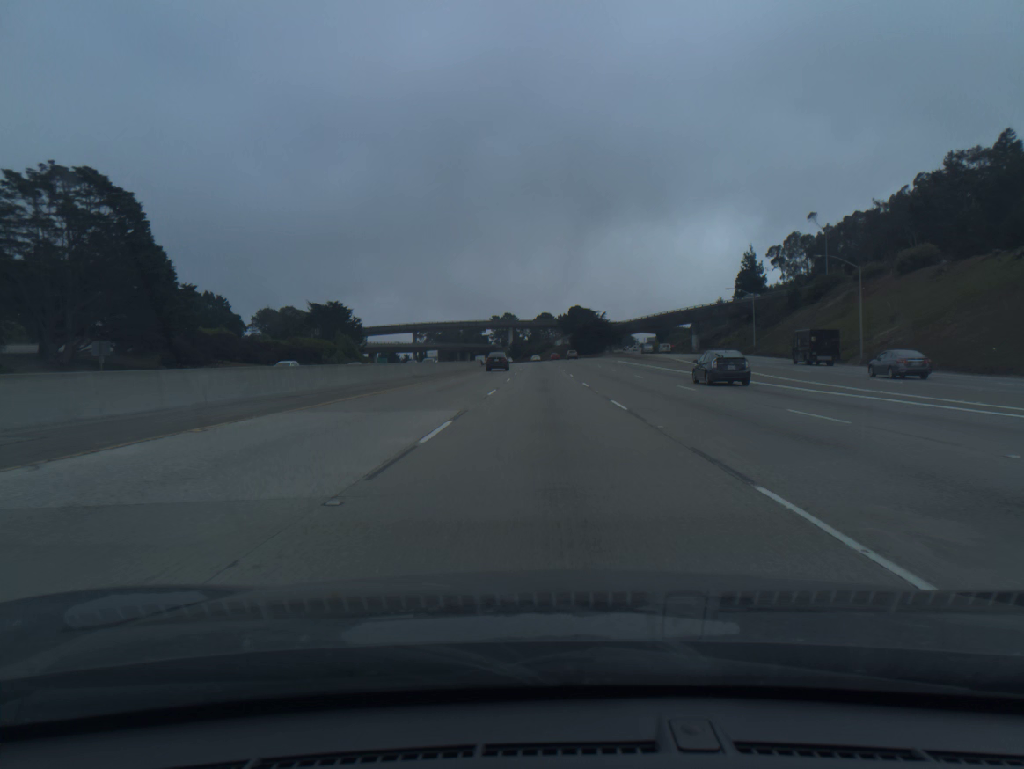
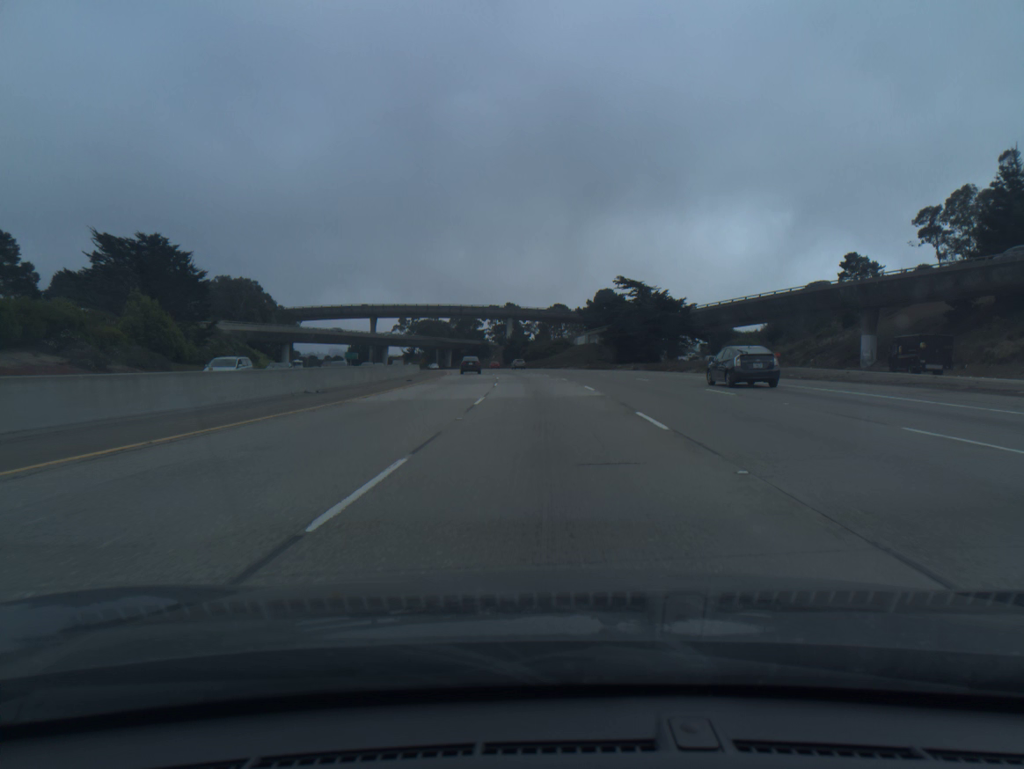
(-0.3, +93.1) m; -1°
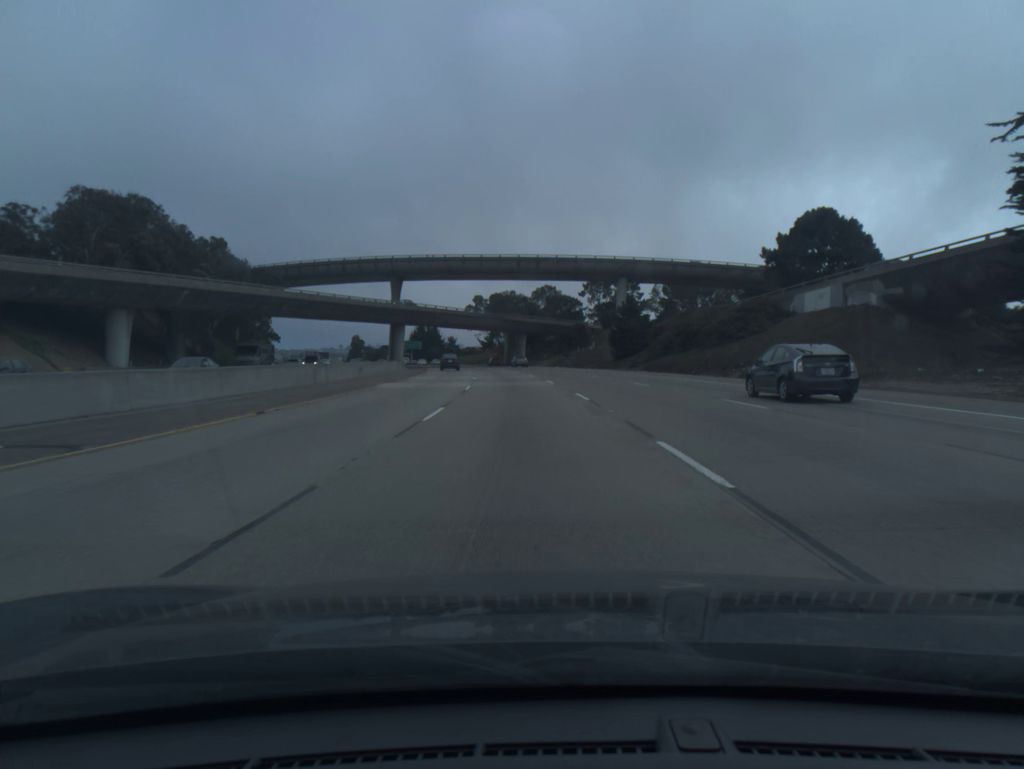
(-4.6, +92.8) m; -7°
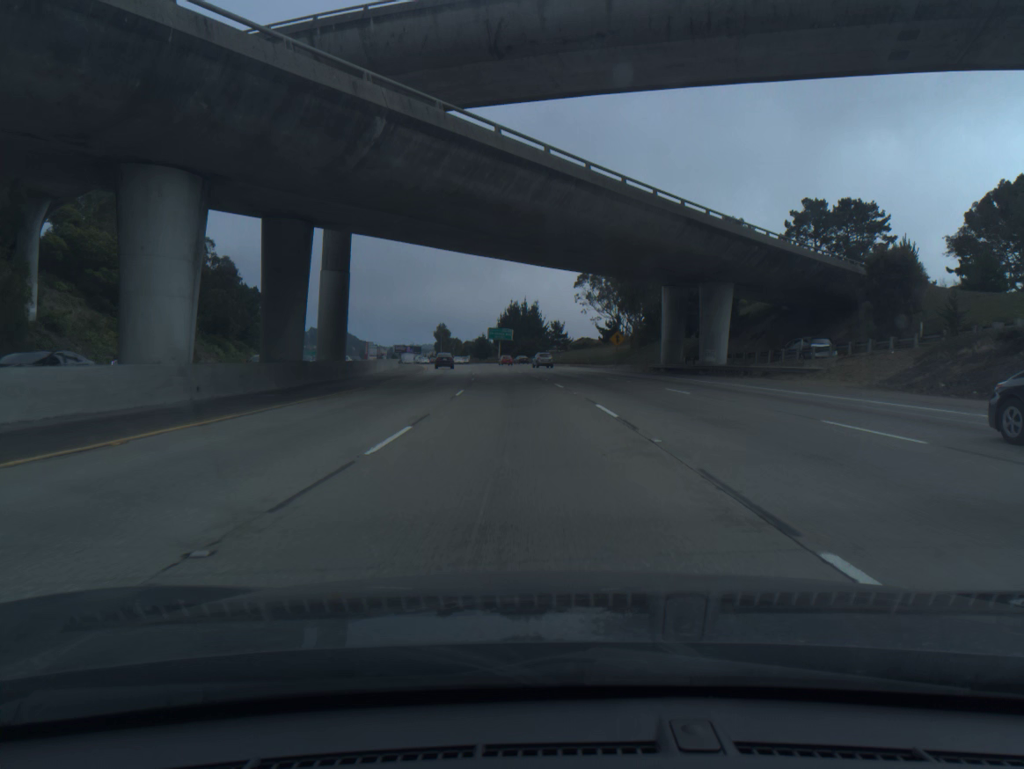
(-7.2, +93.3) m; -9°
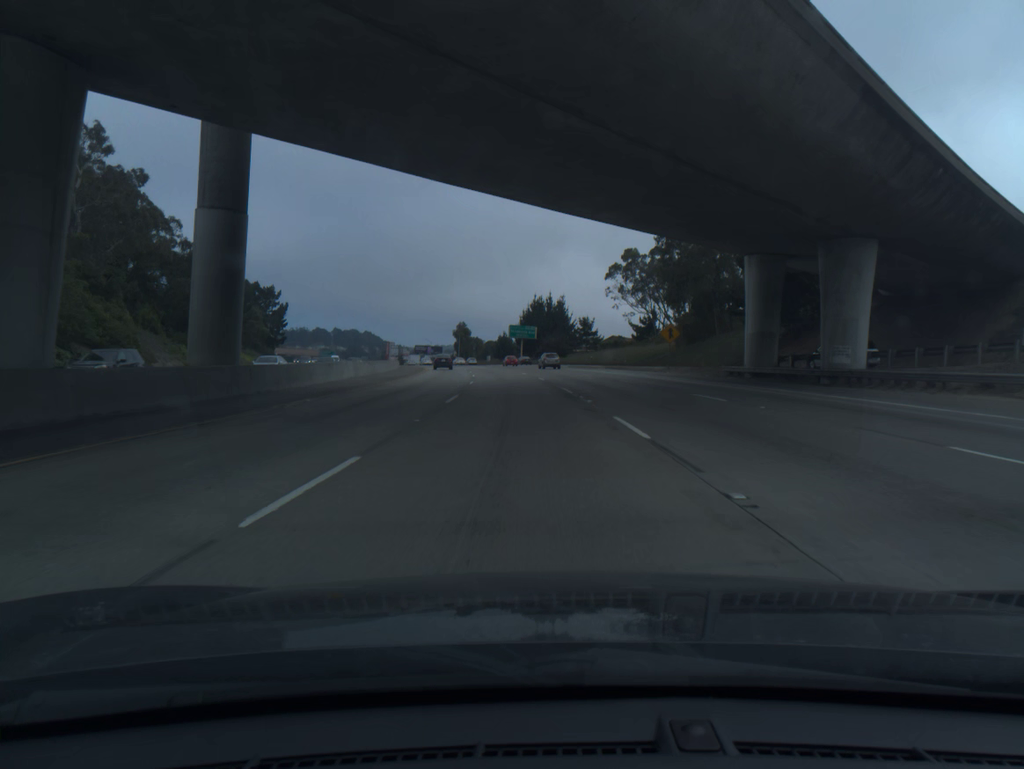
(-0.3, +18.8) m; -2°
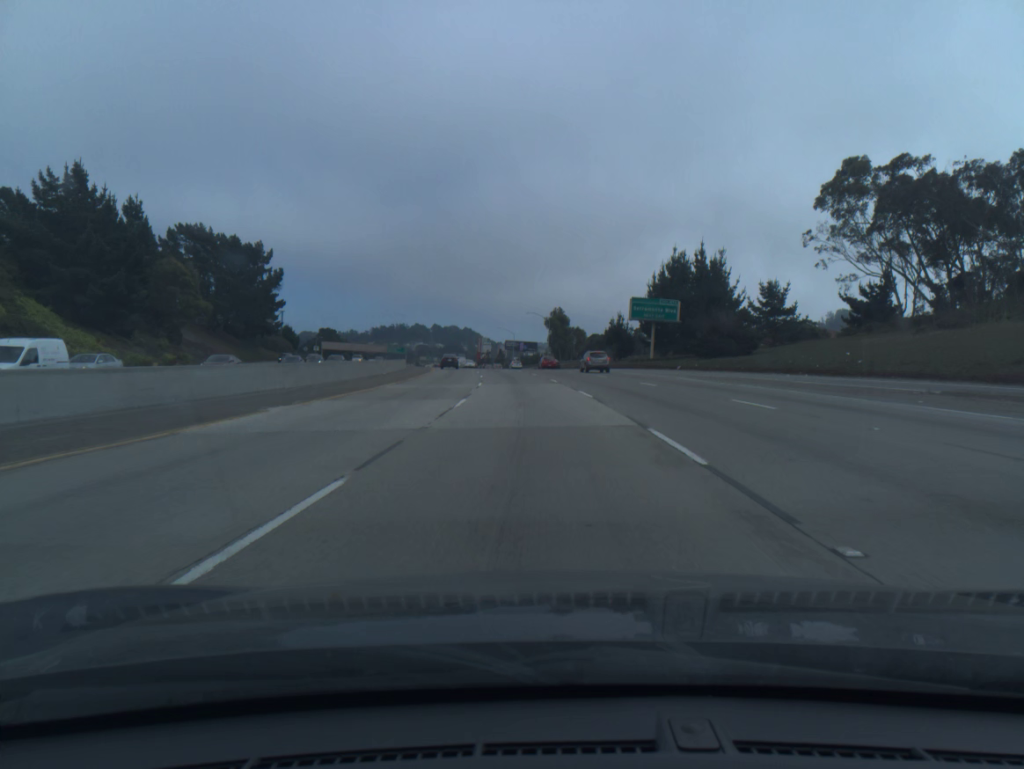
(-4.9, +75.1) m; -7°
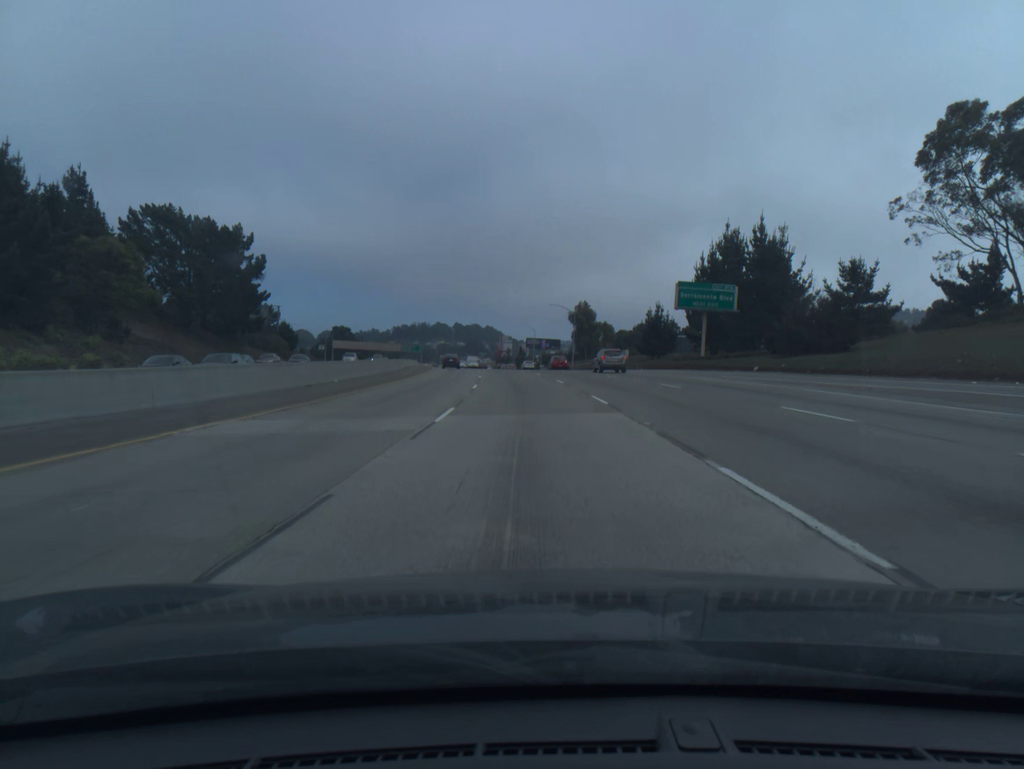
(-0.3, +18.8) m; -2°
